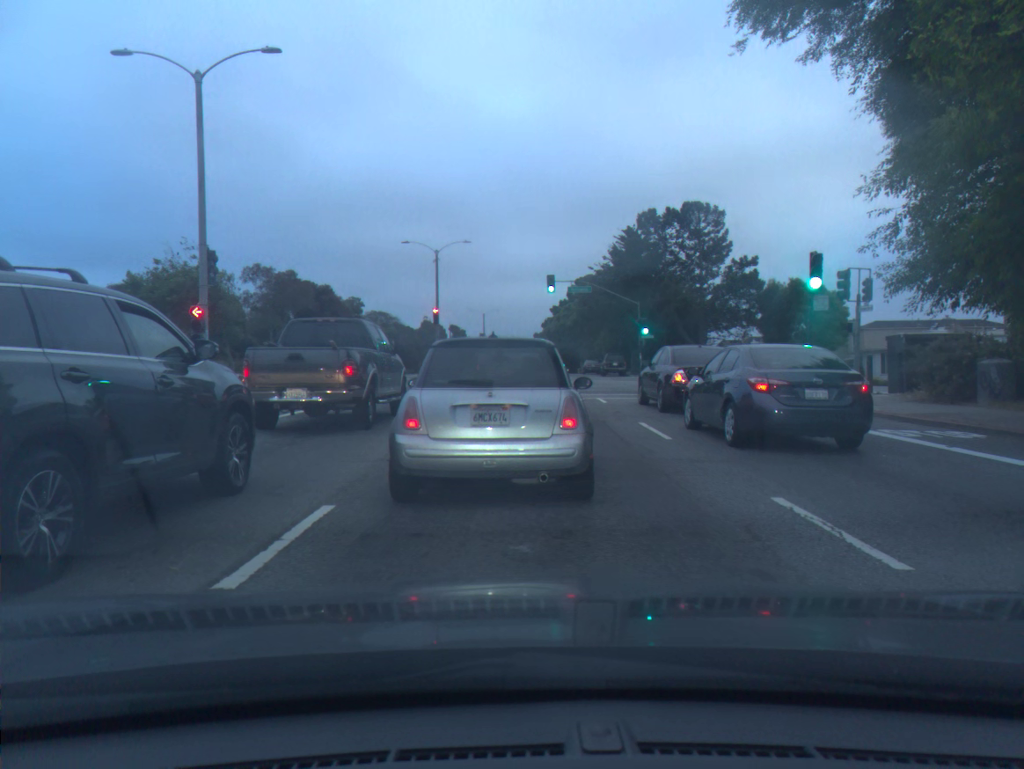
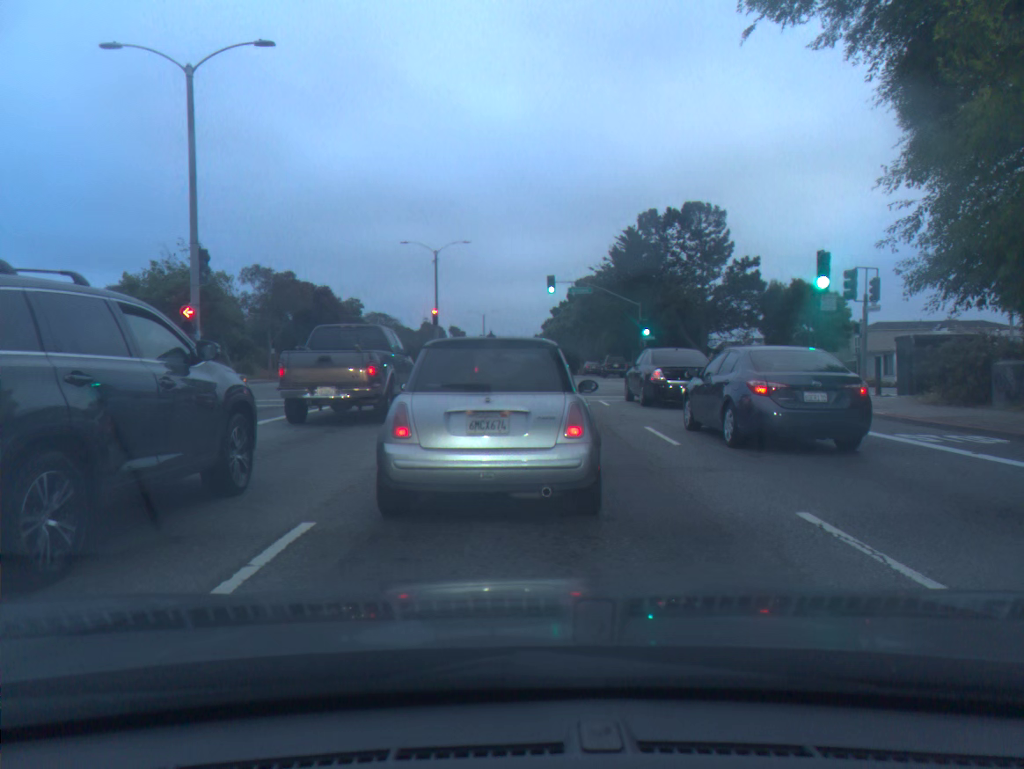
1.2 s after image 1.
(0.0, +0.6) m; 0°
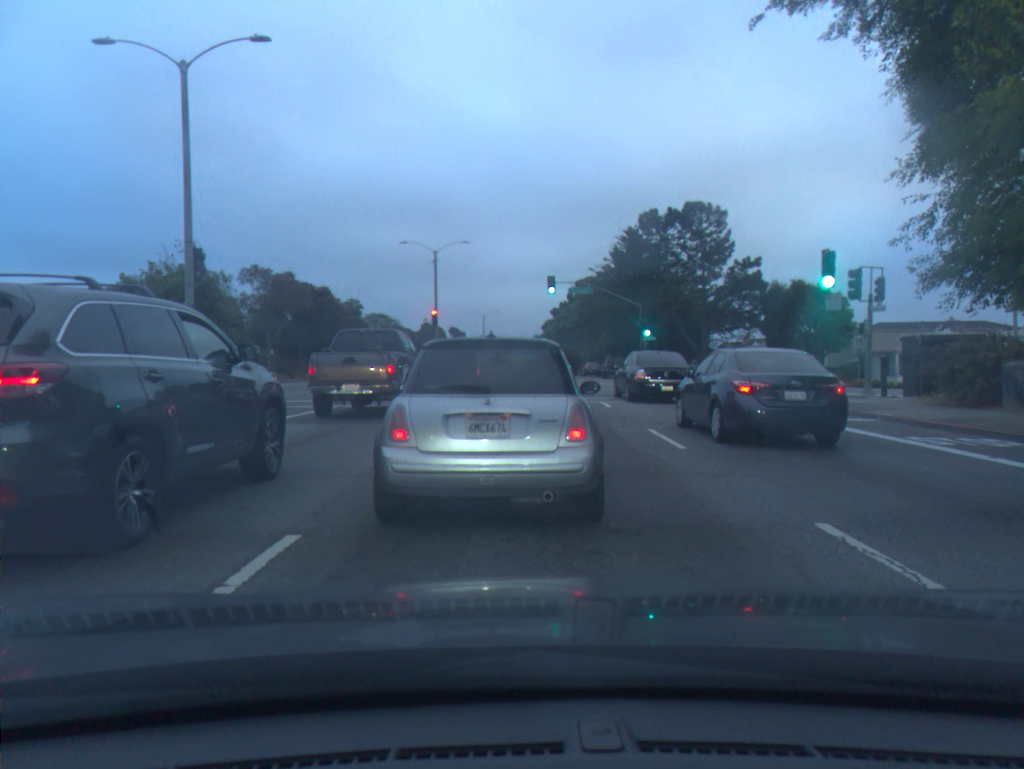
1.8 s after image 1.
(0.0, +0.4) m; 0°
